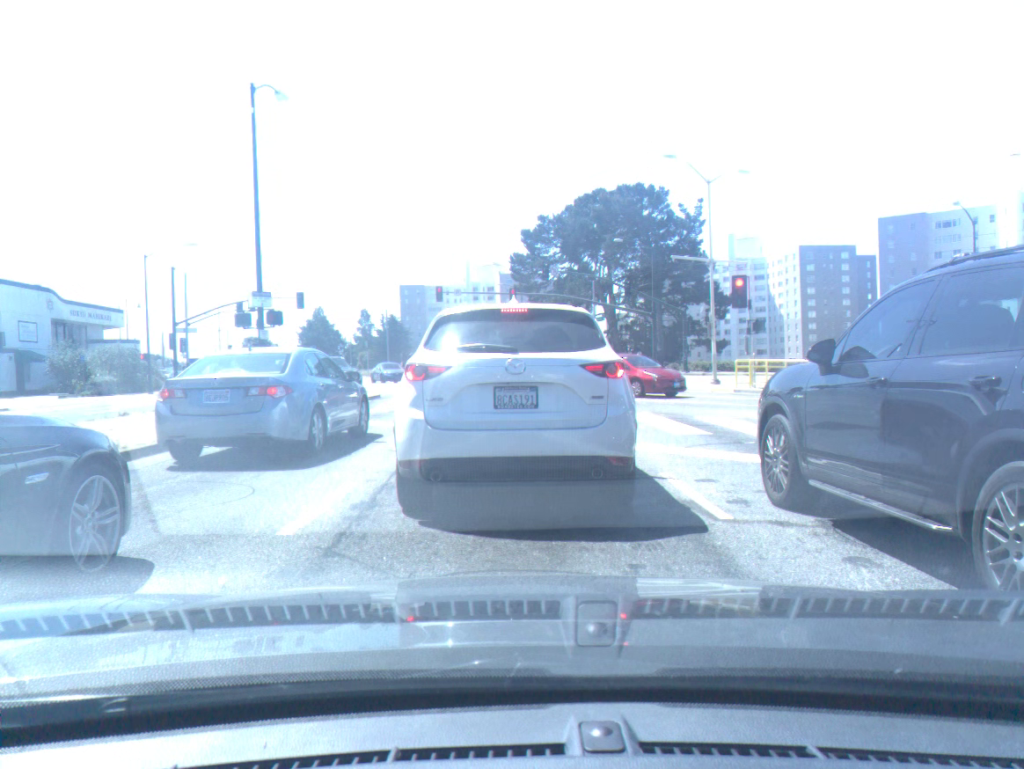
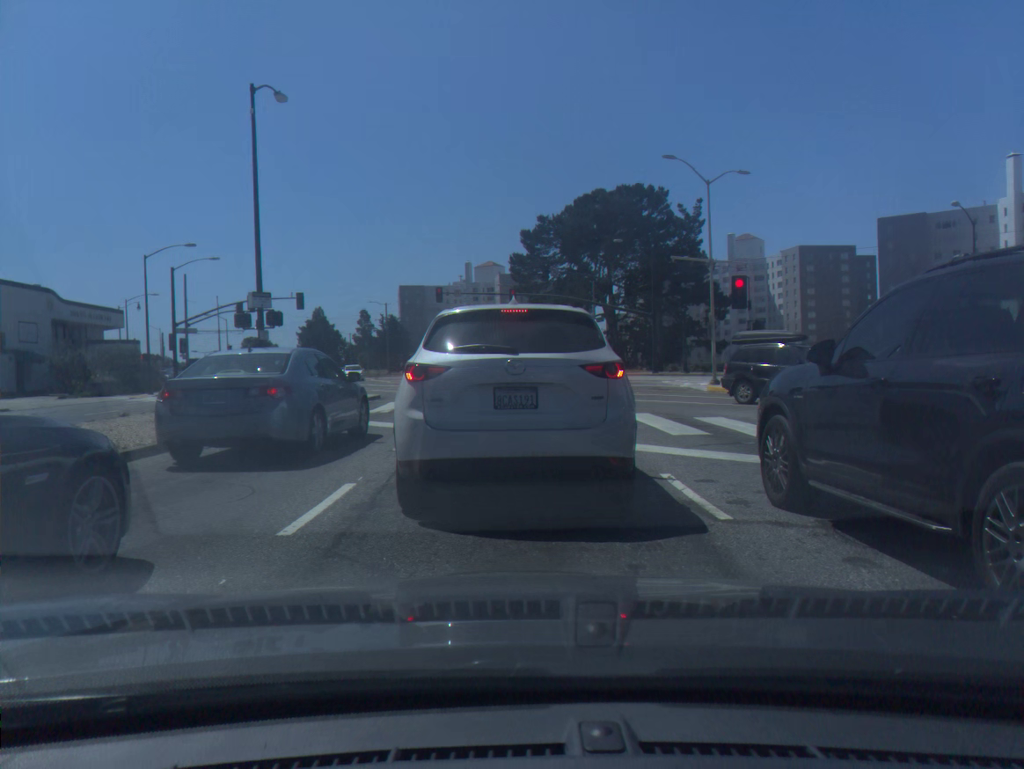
(0.0, 0.0) m; +1°
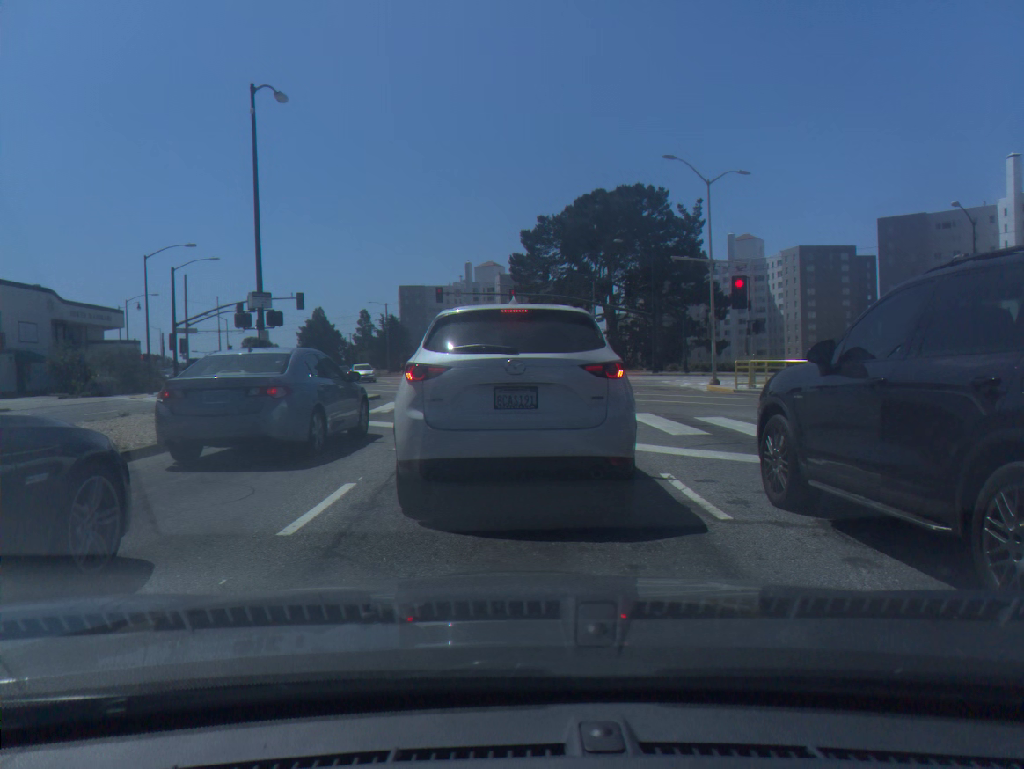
(0.0, 0.0) m; 0°
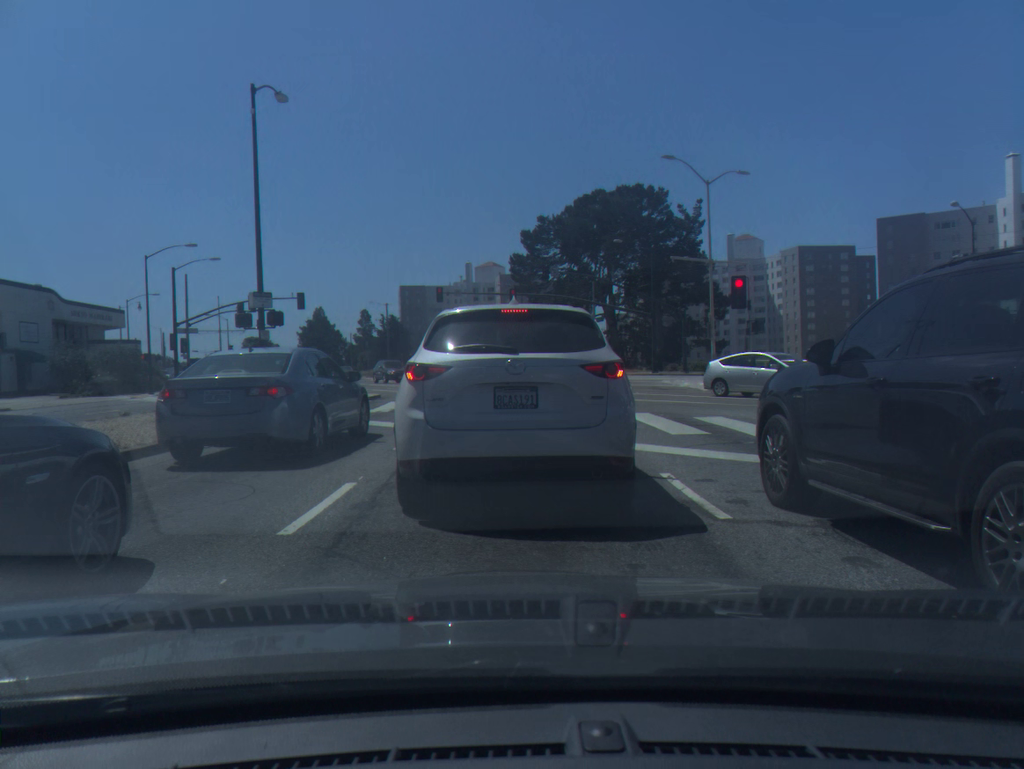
(0.0, -0.1) m; 0°
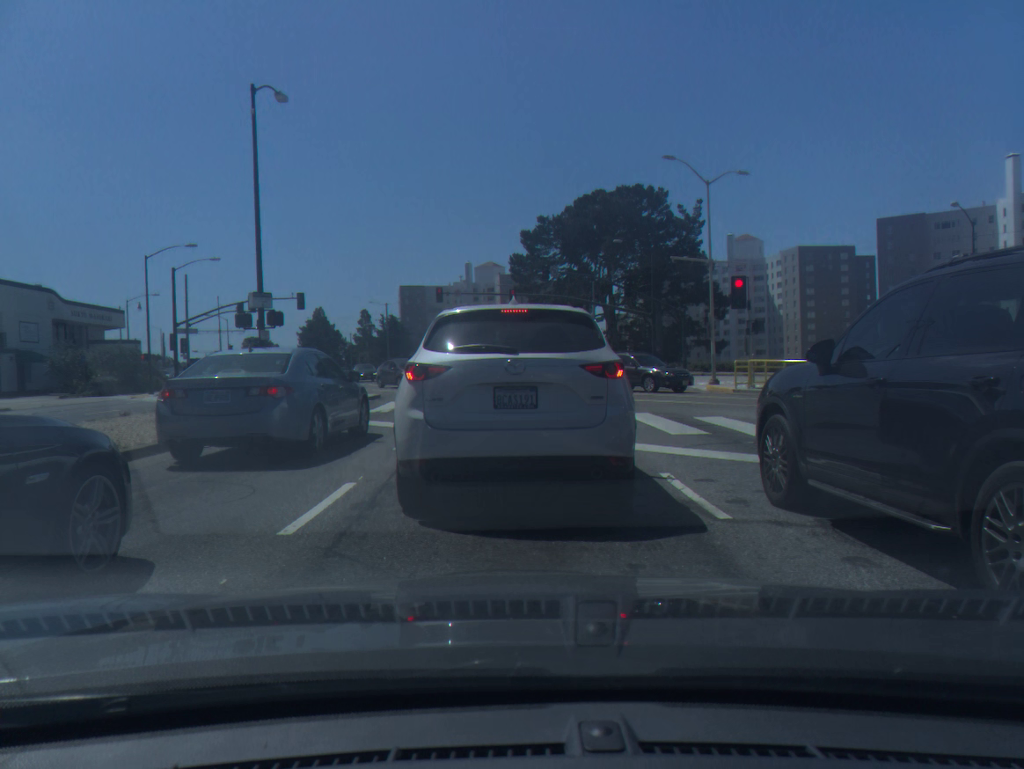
(0.0, 0.0) m; 0°
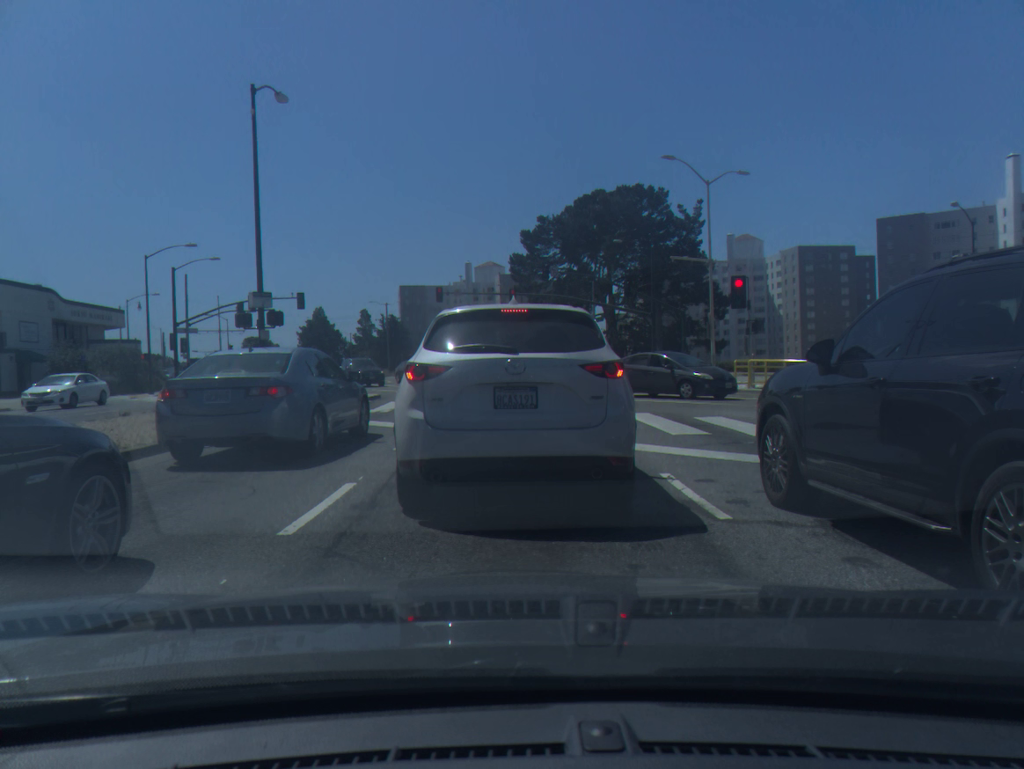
(0.0, 0.0) m; 0°
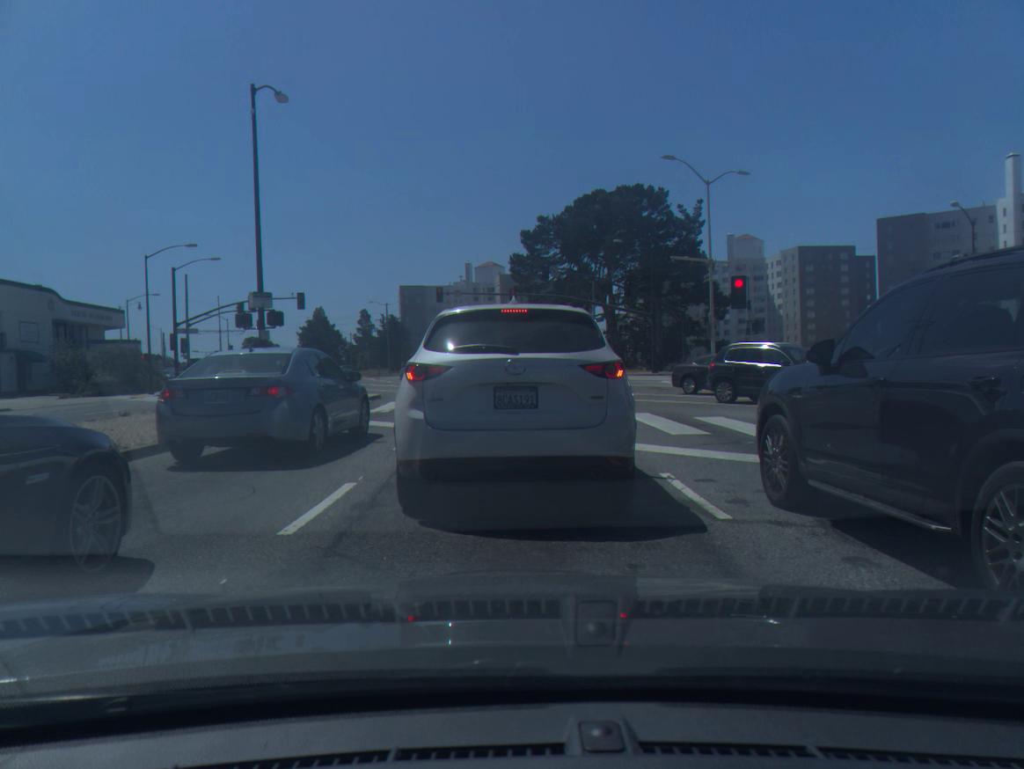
(0.0, 0.0) m; 0°
